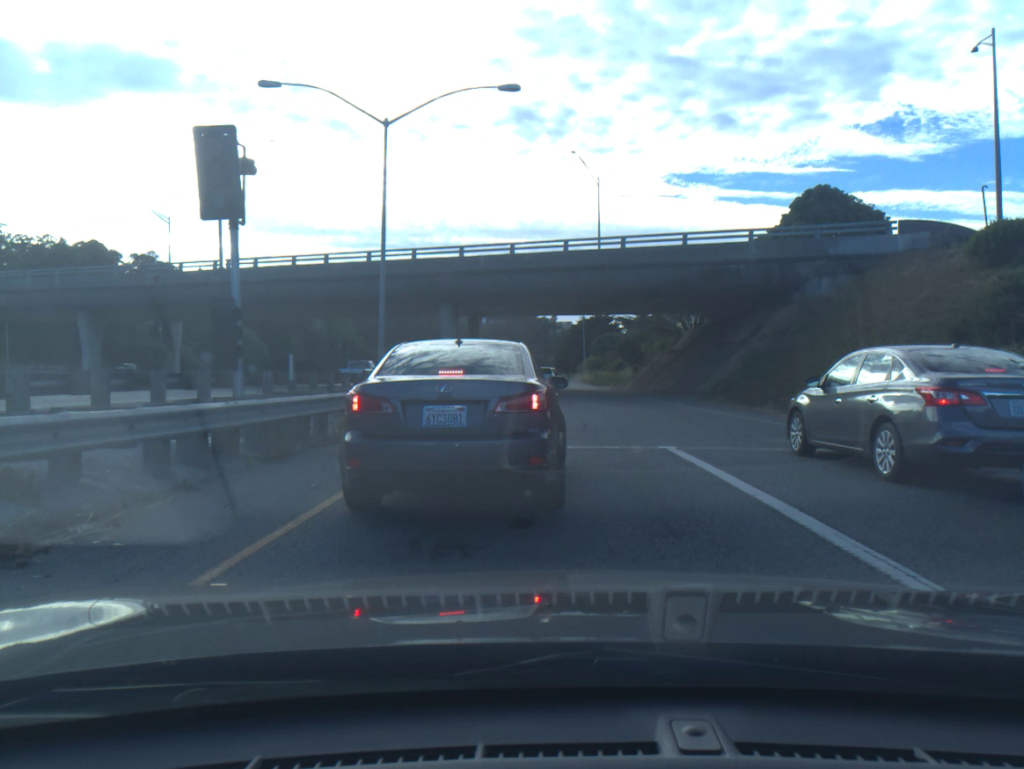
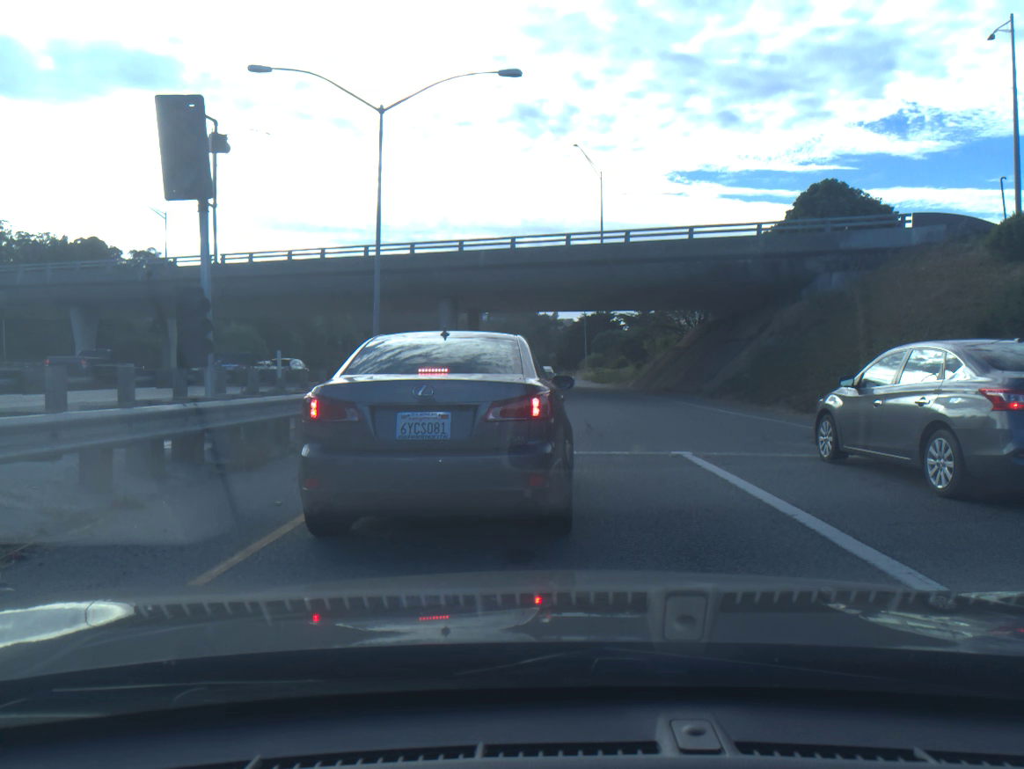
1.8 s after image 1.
(-0.1, +1.2) m; 0°
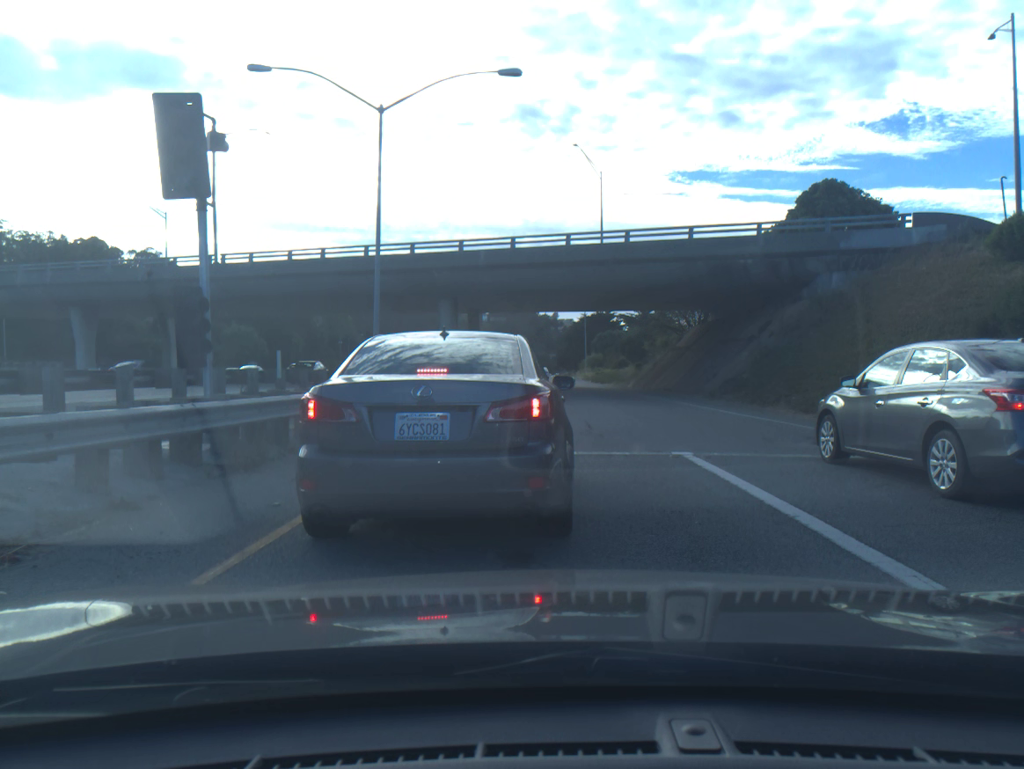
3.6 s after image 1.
(0.0, +0.1) m; 0°
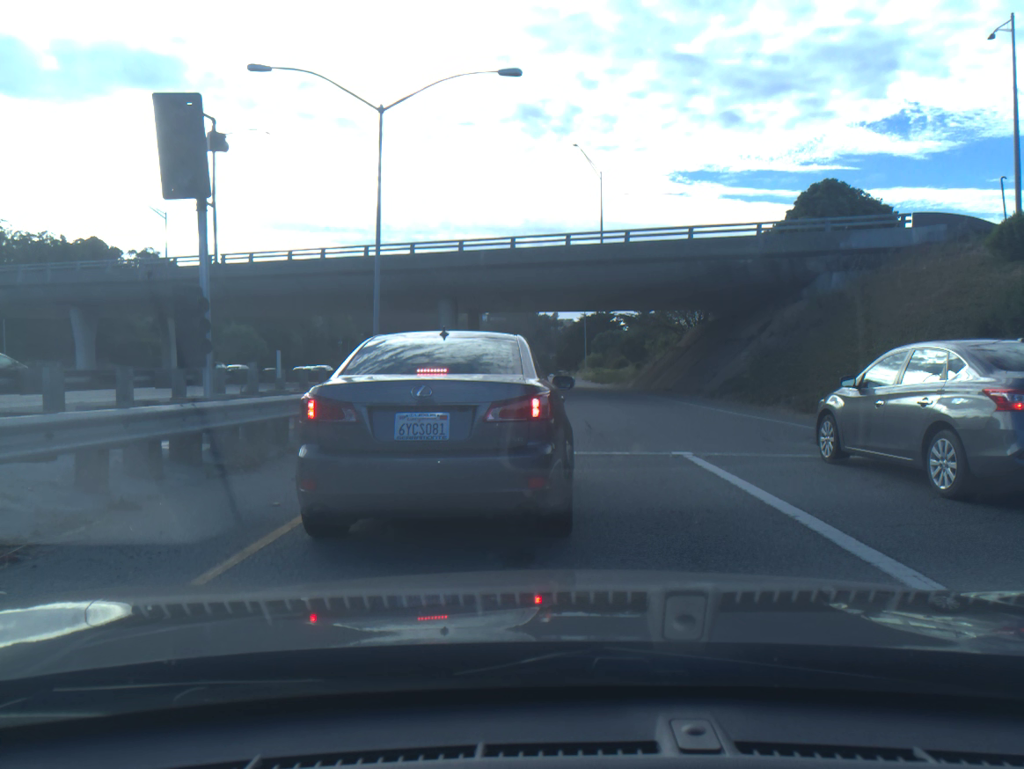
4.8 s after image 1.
(0.0, 0.0) m; 0°
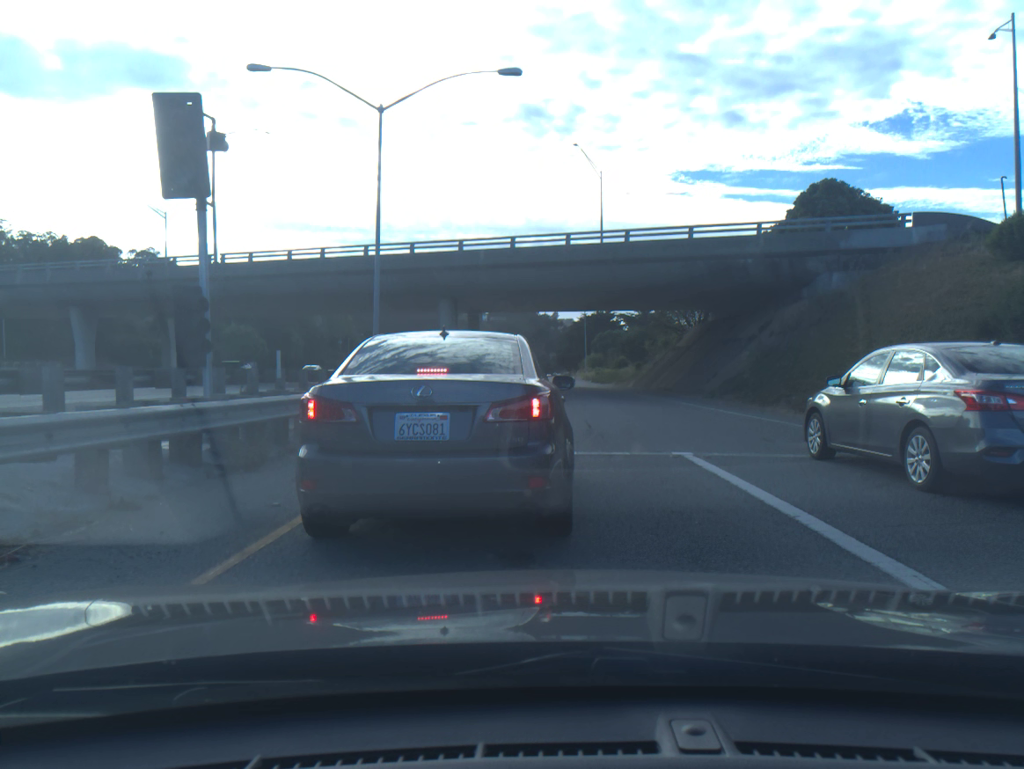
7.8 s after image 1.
(0.0, 0.0) m; 0°
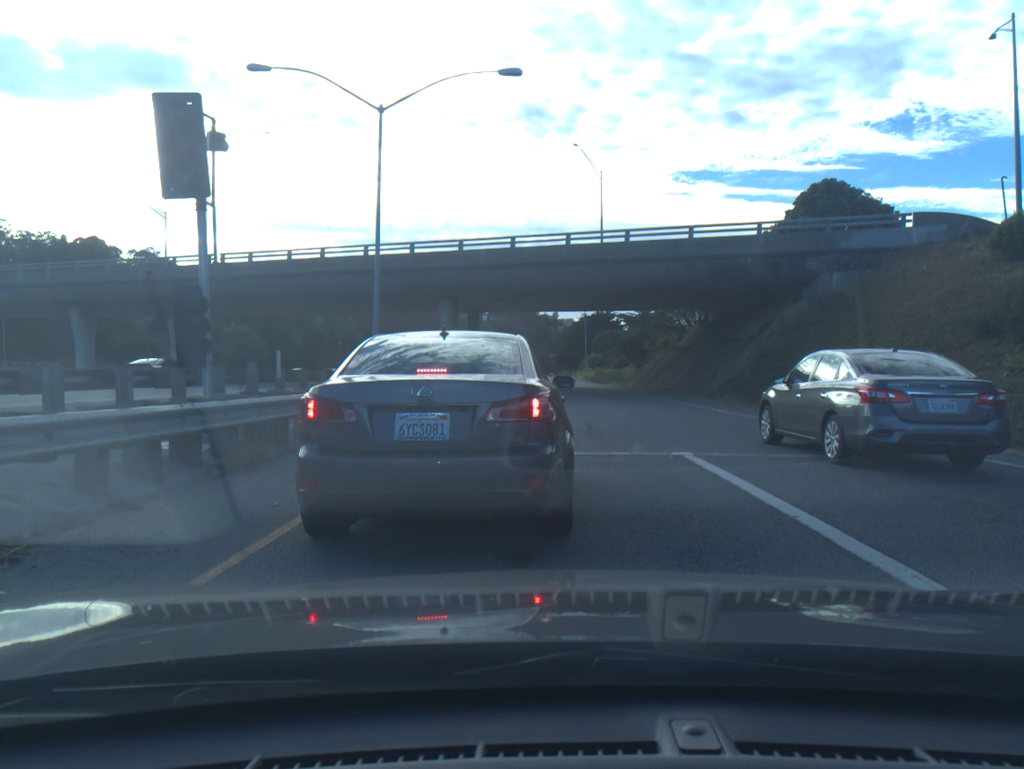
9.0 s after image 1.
(0.0, 0.0) m; 0°
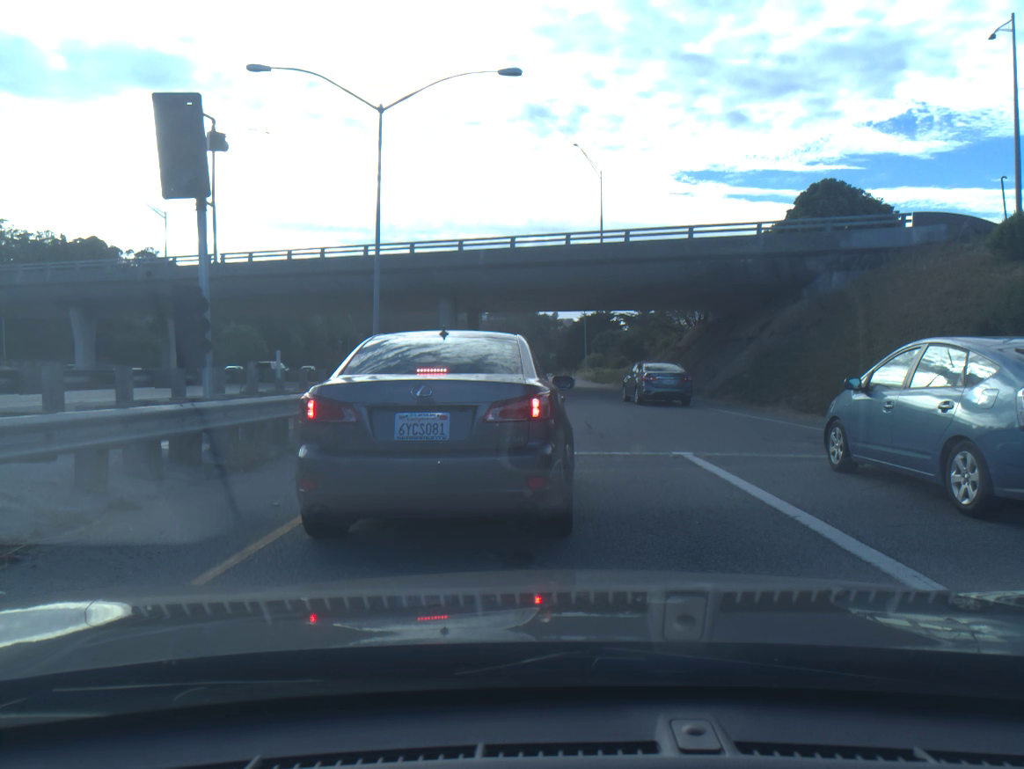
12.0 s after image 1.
(0.0, 0.0) m; 0°
